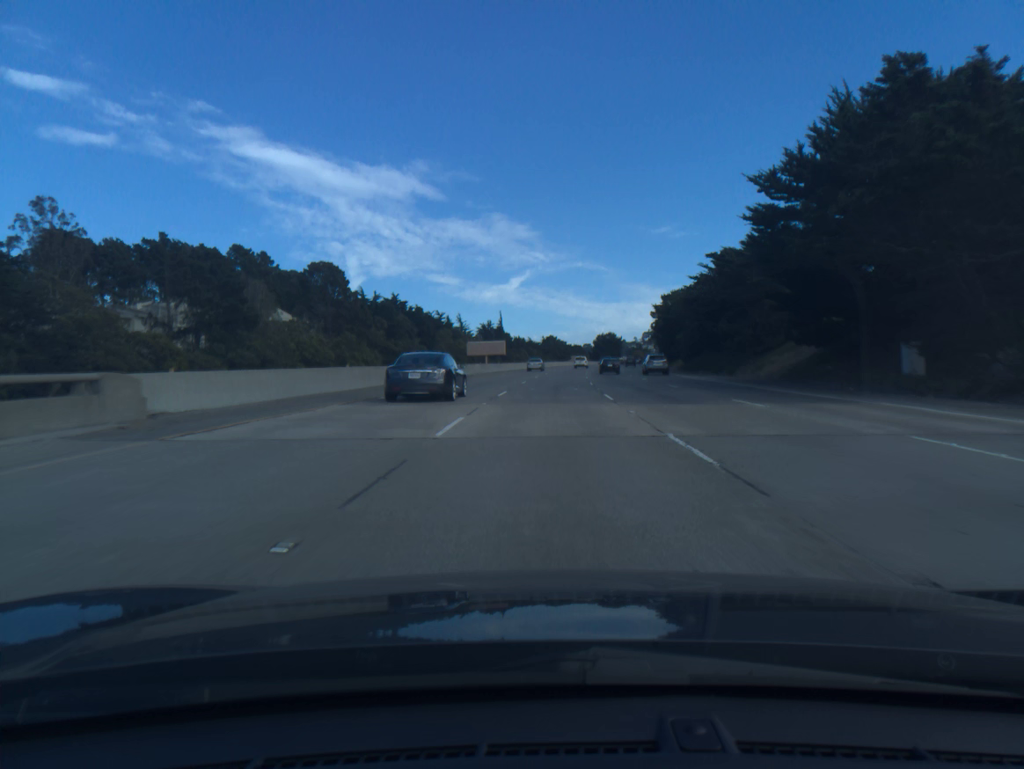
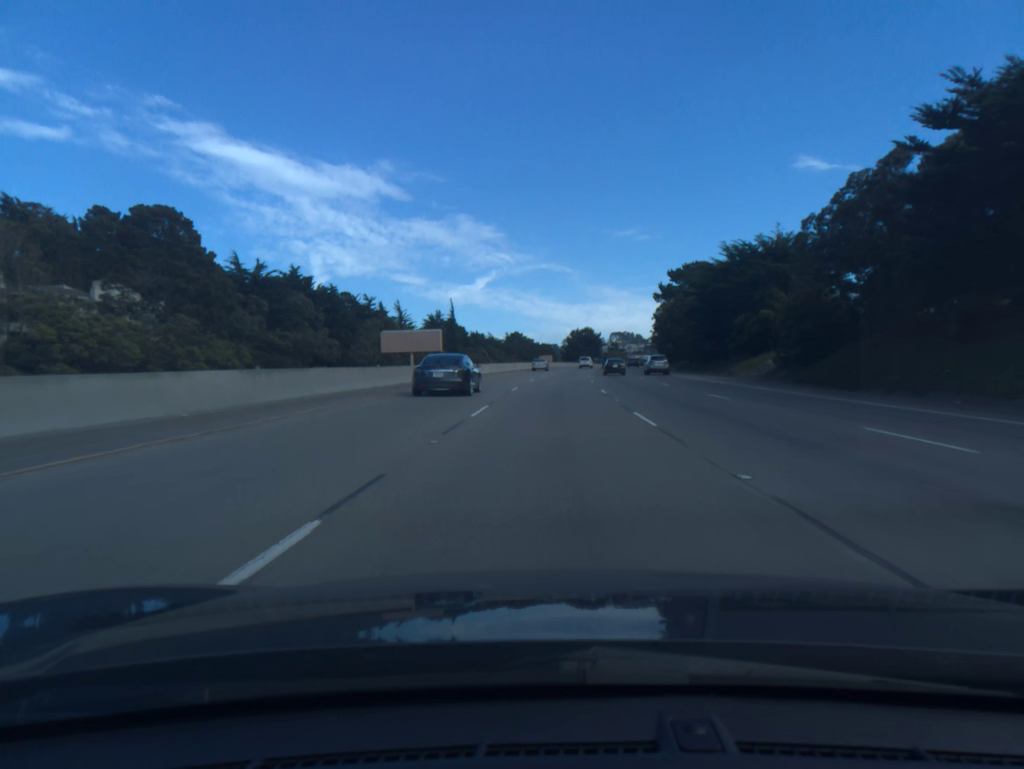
(+1.2, +53.9) m; +3°
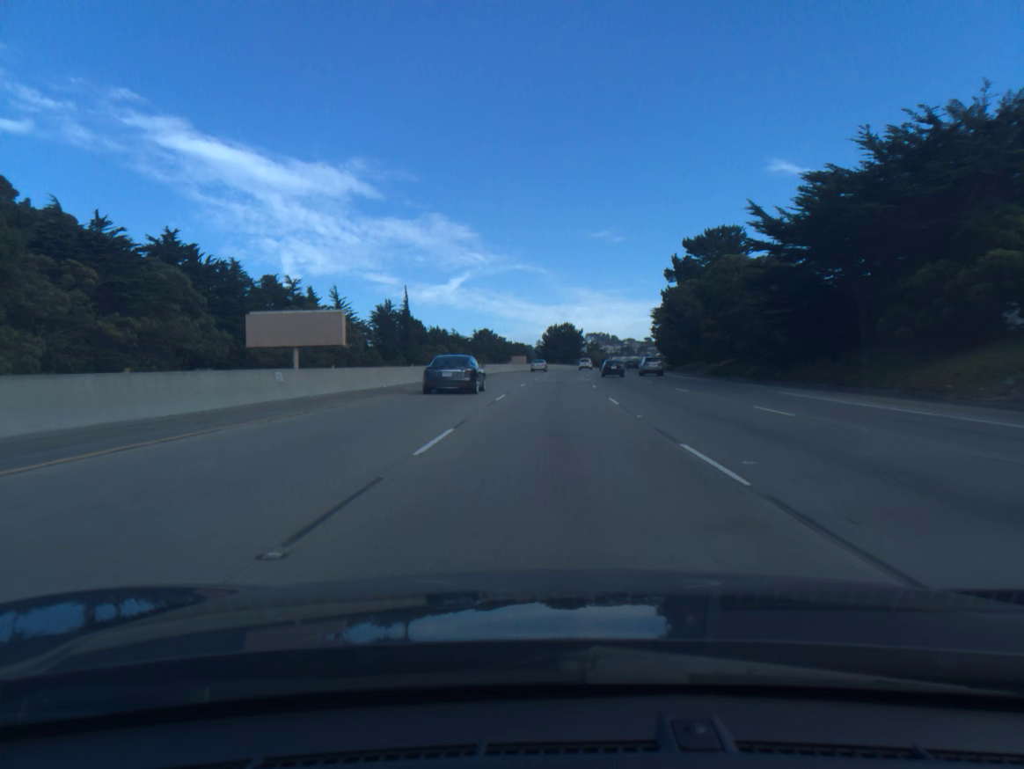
(+0.6, +36.0) m; +2°
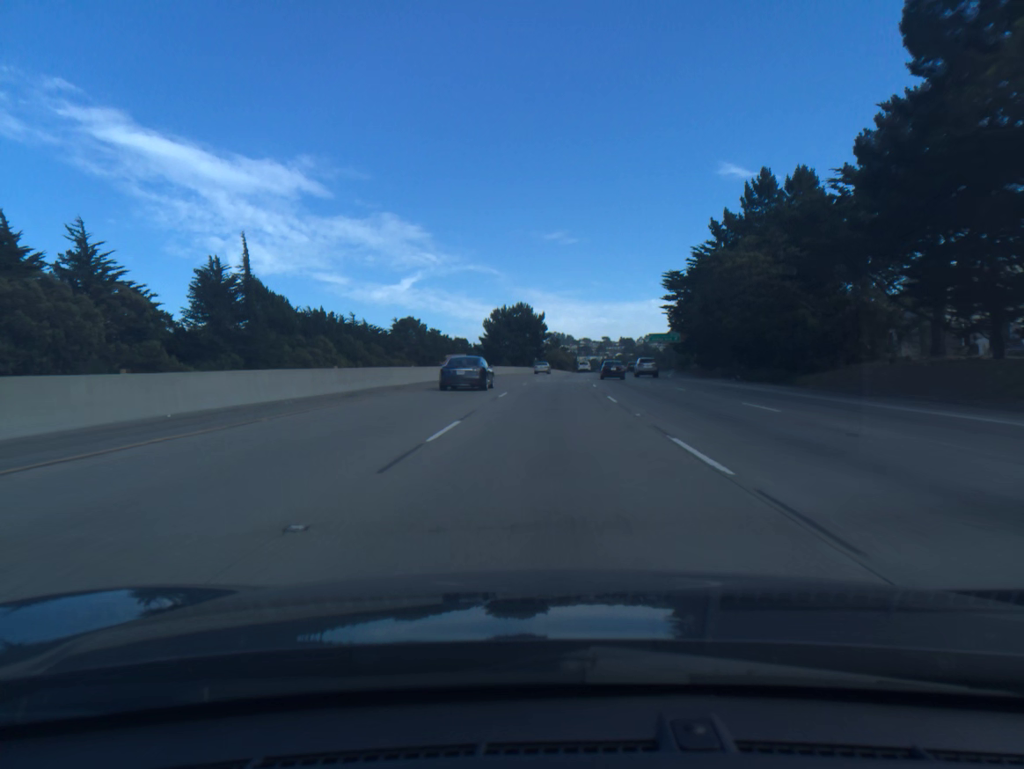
(+2.2, +72.3) m; +3°
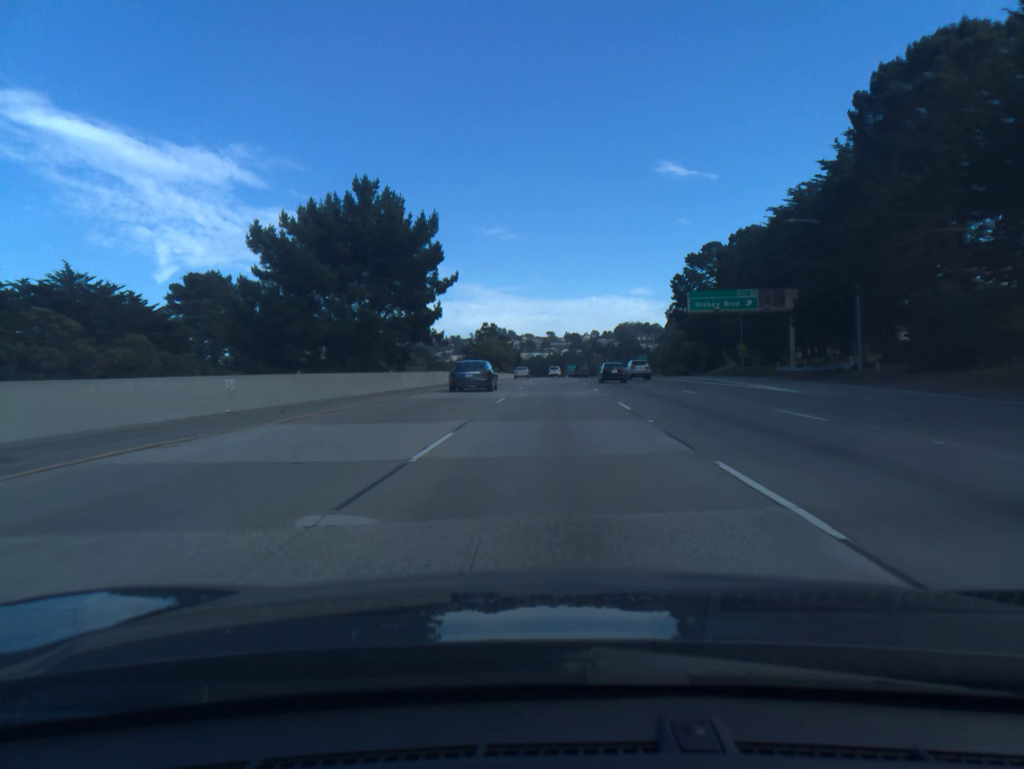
(+3.5, +90.9) m; +4°
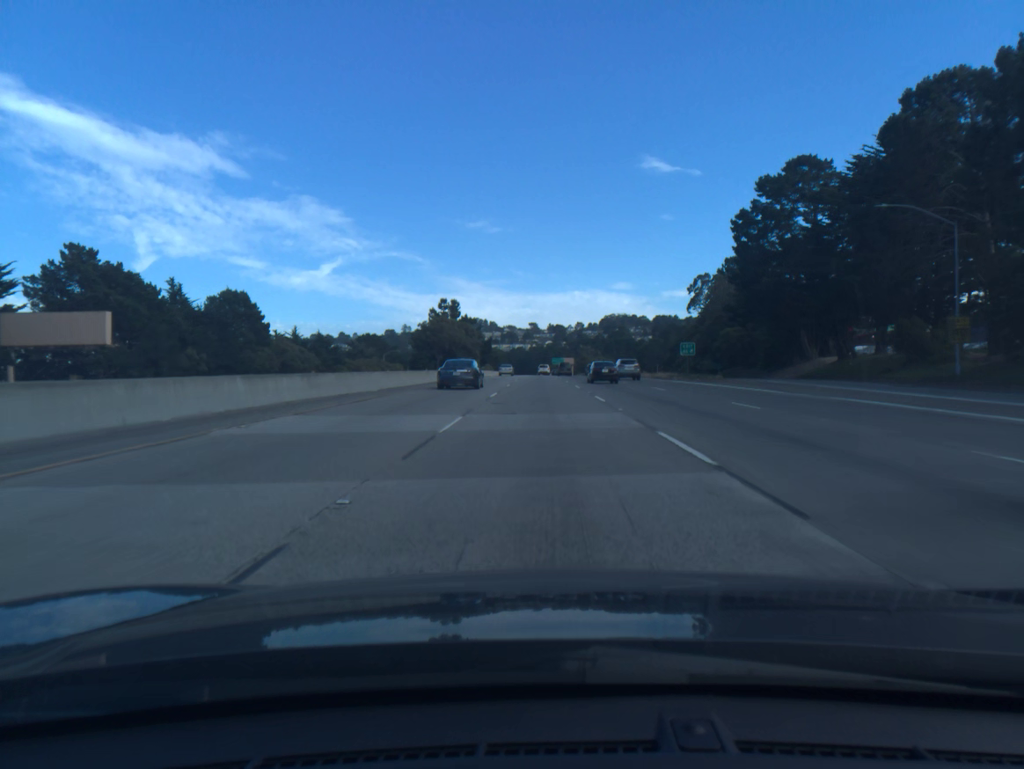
(+0.8, +55.0) m; +1°
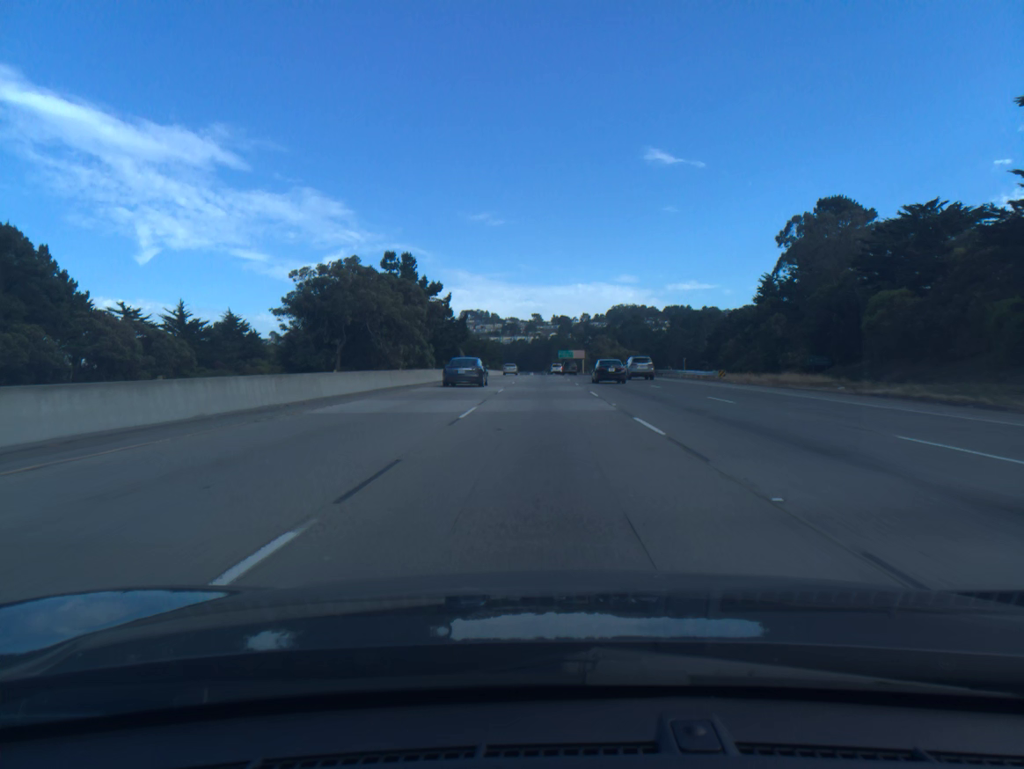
(-0.1, +55.2) m; 0°
